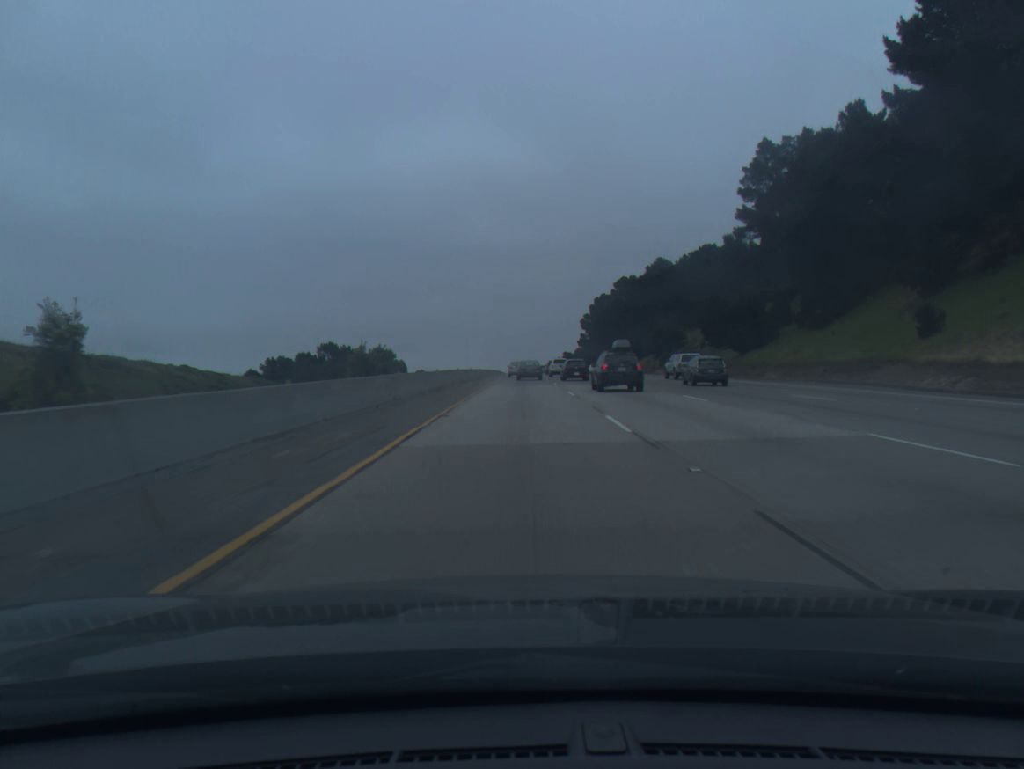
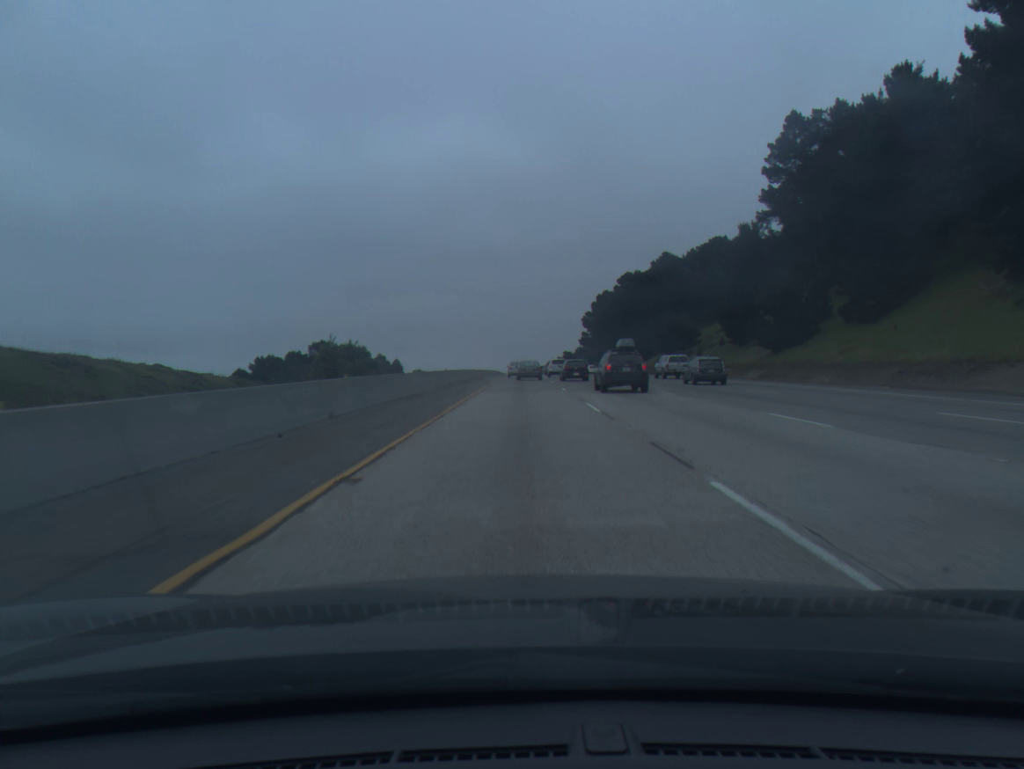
(0.0, +9.4) m; 0°
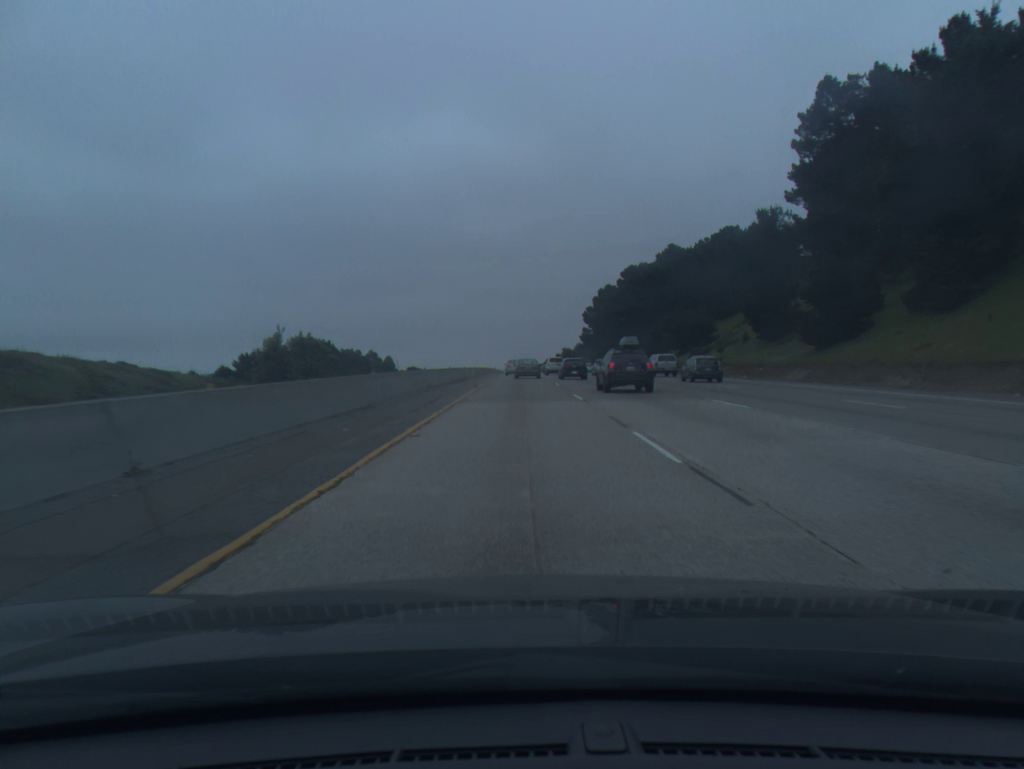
(0.0, +9.7) m; 0°
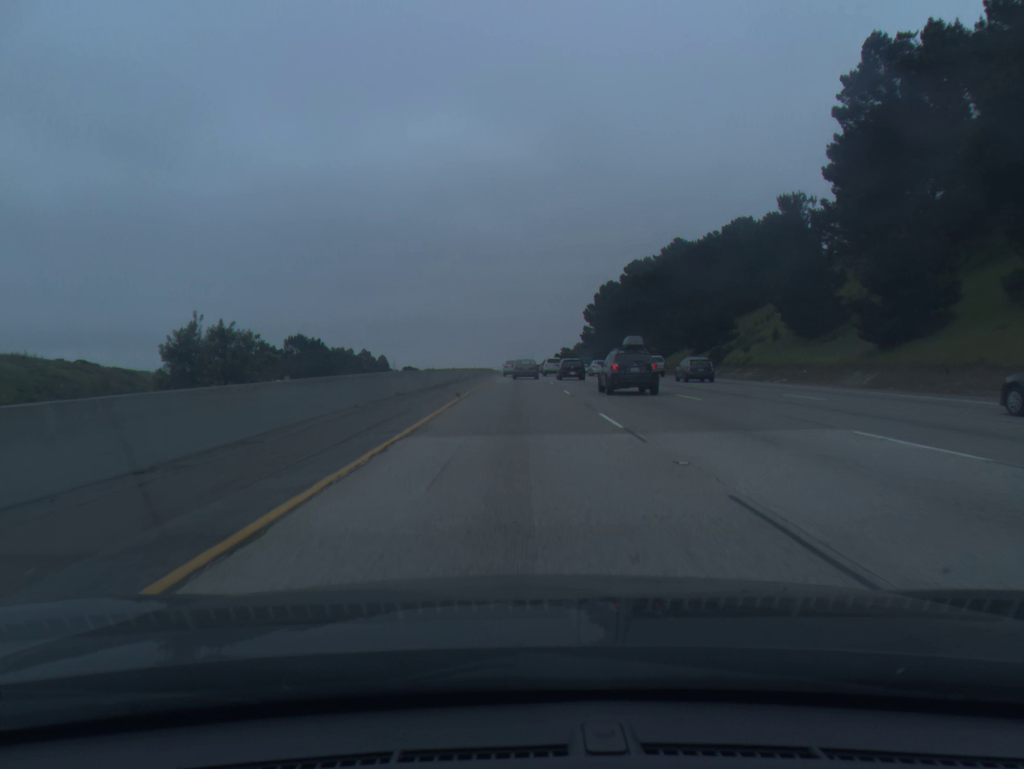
(0.0, +9.8) m; 0°
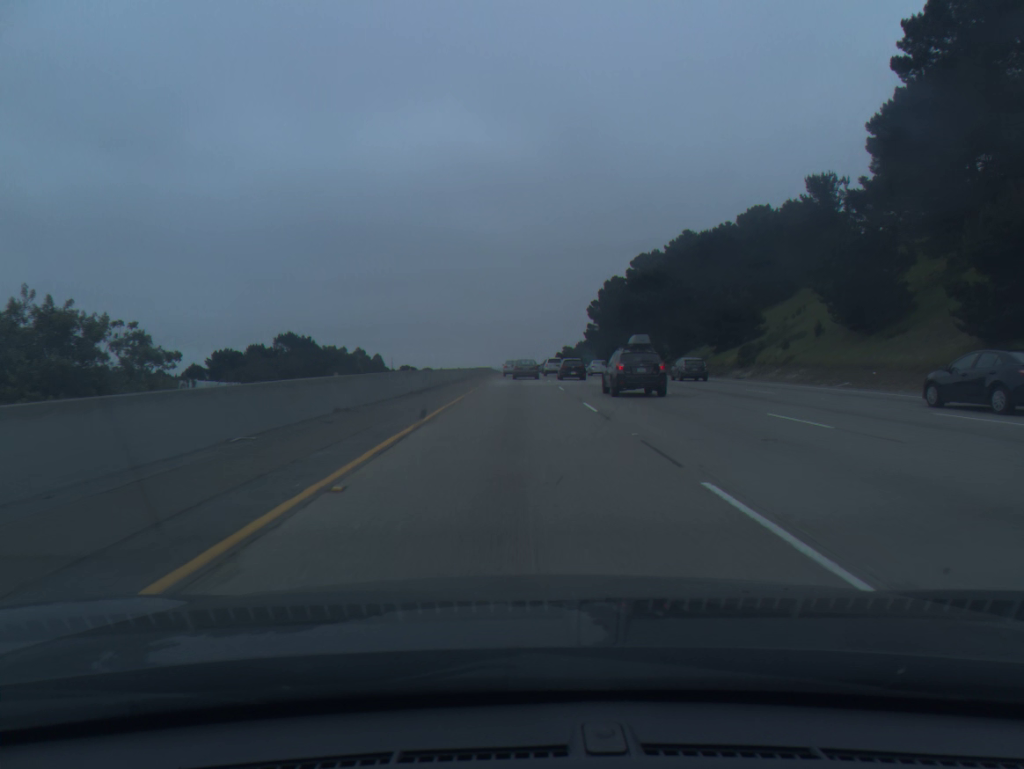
(0.0, +10.0) m; 0°
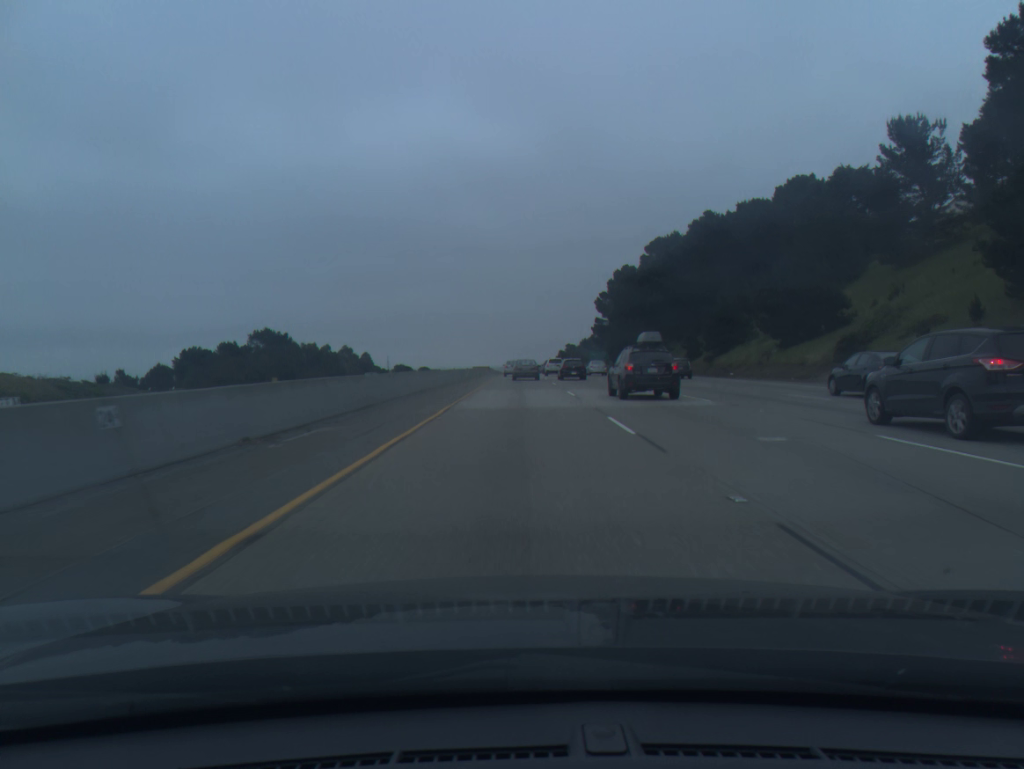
(0.0, +20.2) m; 0°
